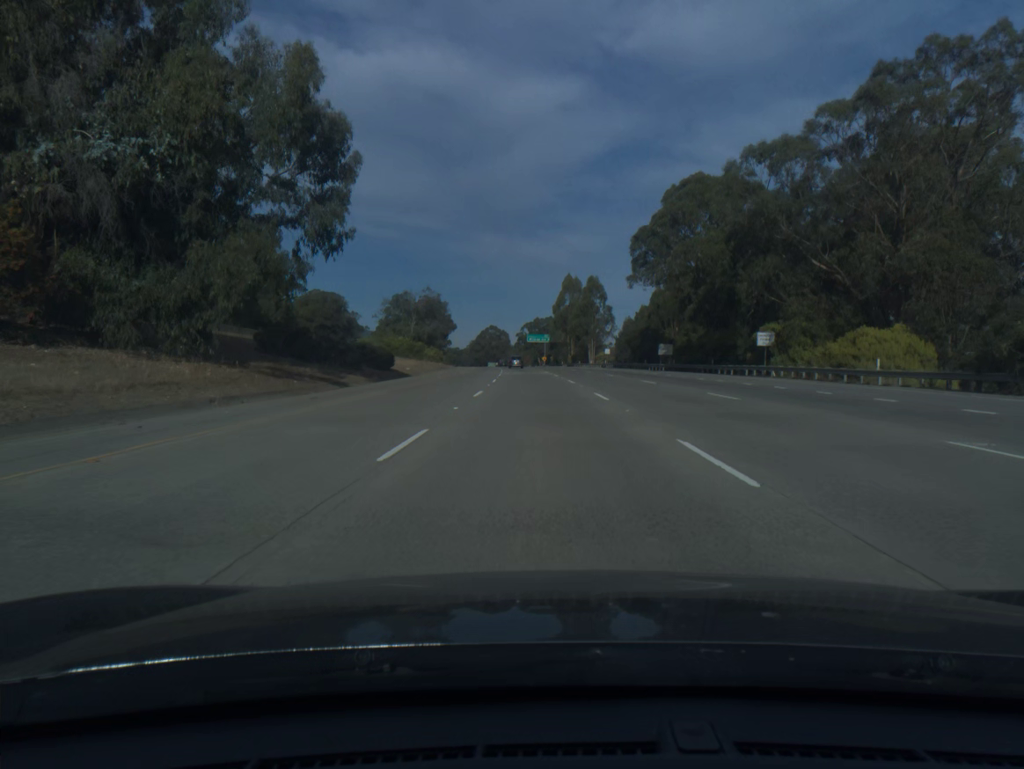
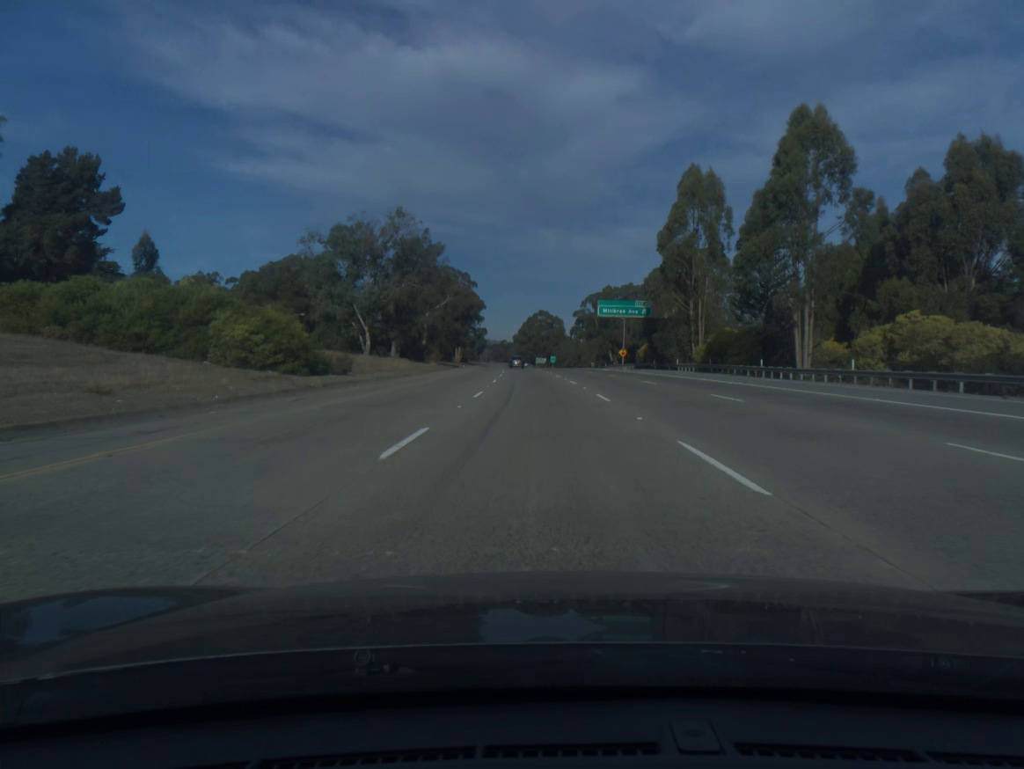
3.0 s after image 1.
(-3.5, +102.5) m; -4°
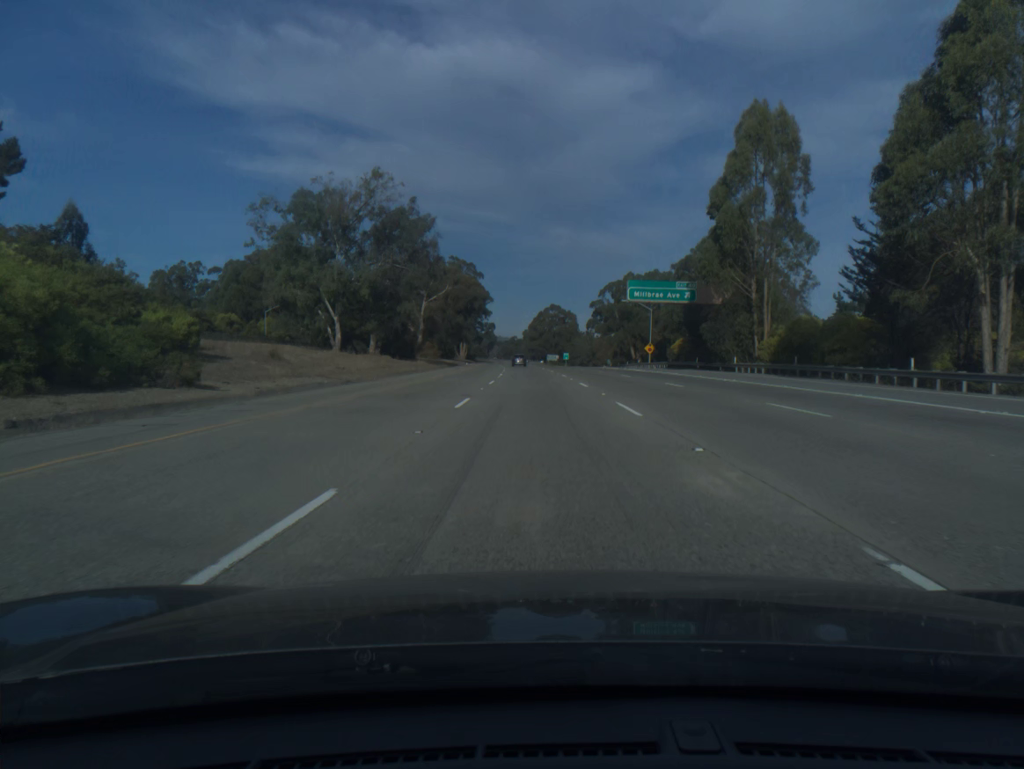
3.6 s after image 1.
(-0.1, +20.6) m; -1°
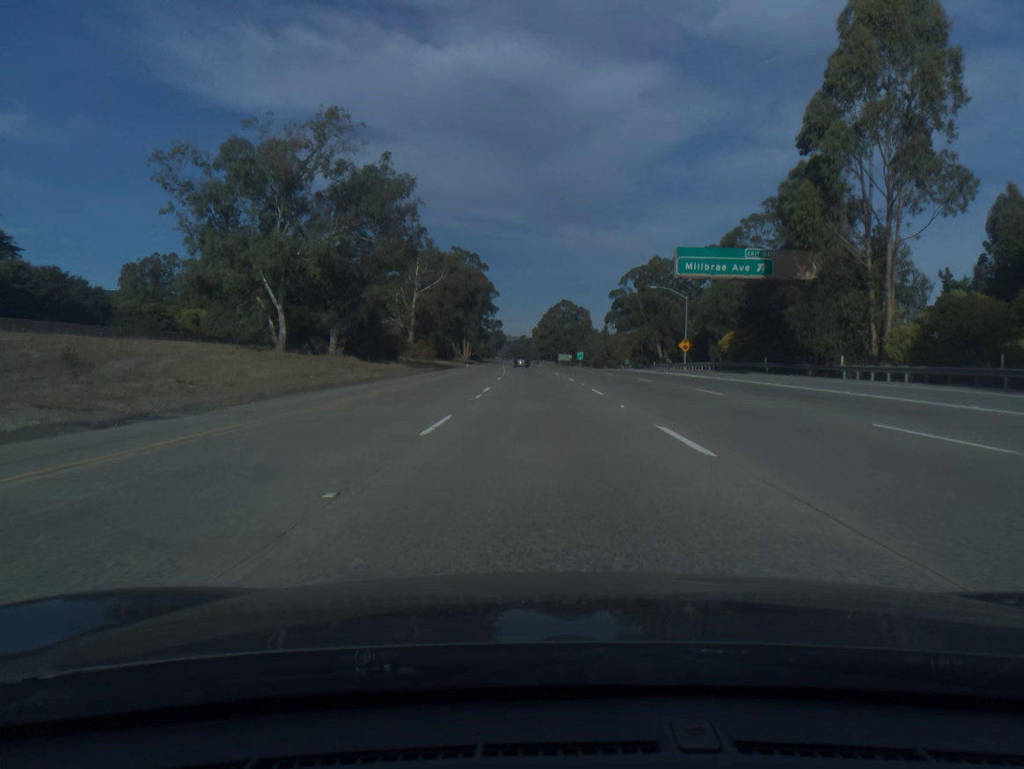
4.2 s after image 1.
(-0.1, +20.6) m; -1°
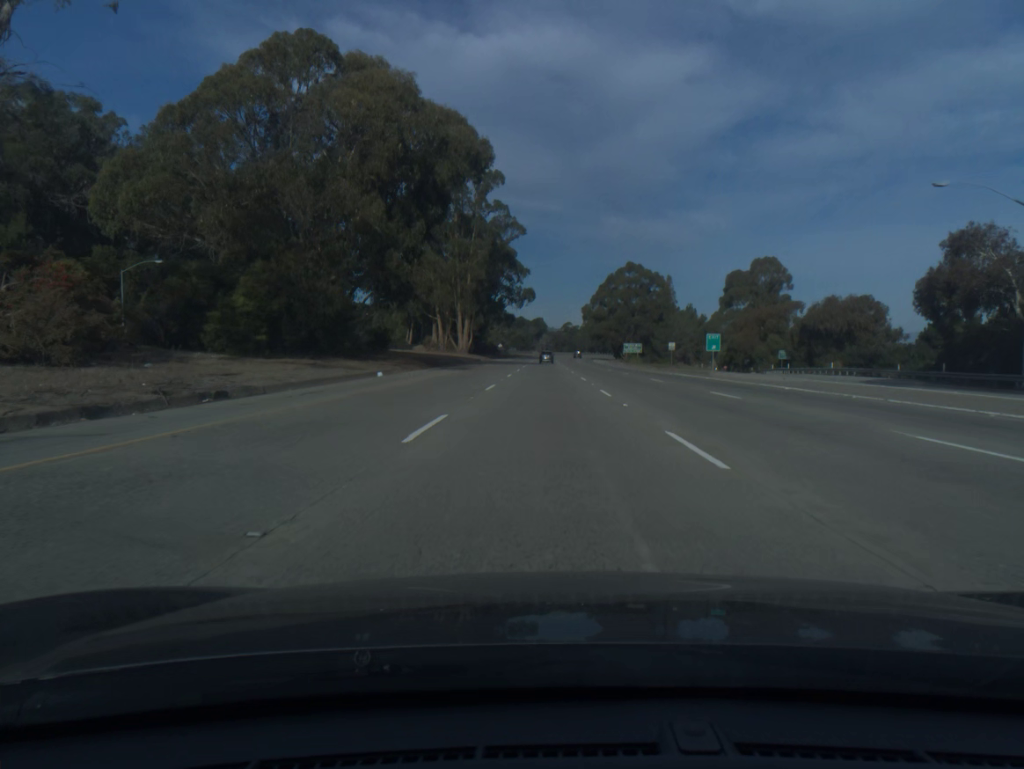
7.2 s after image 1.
(-3.0, +103.1) m; -3°
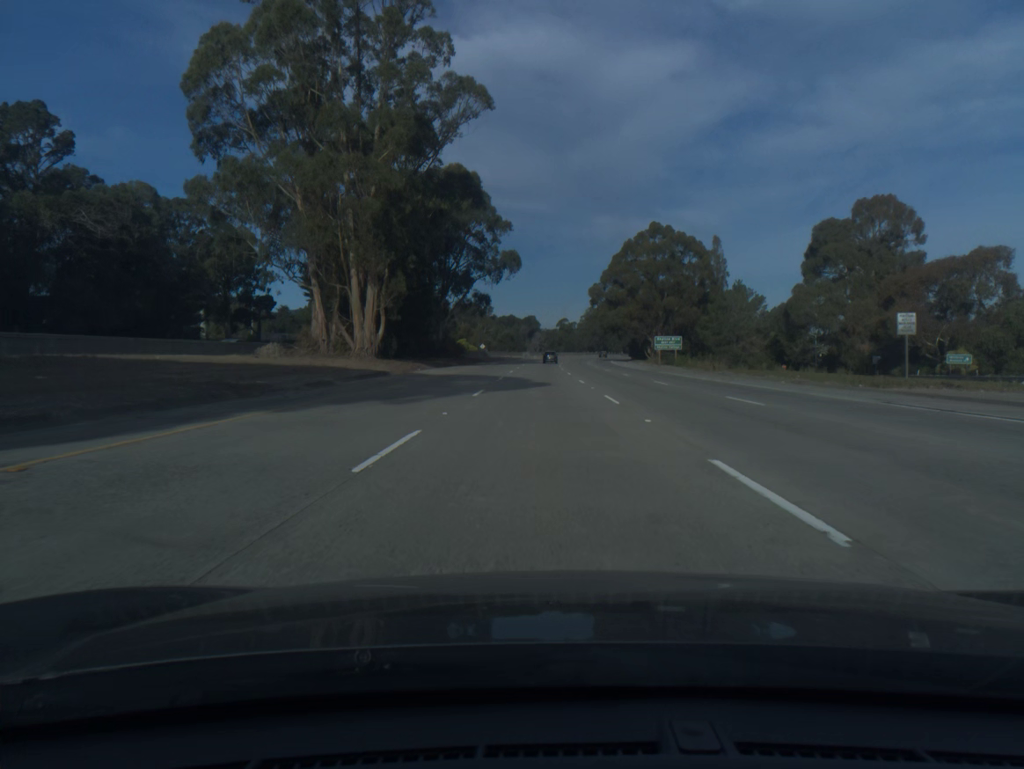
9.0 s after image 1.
(+0.2, +61.8) m; +1°
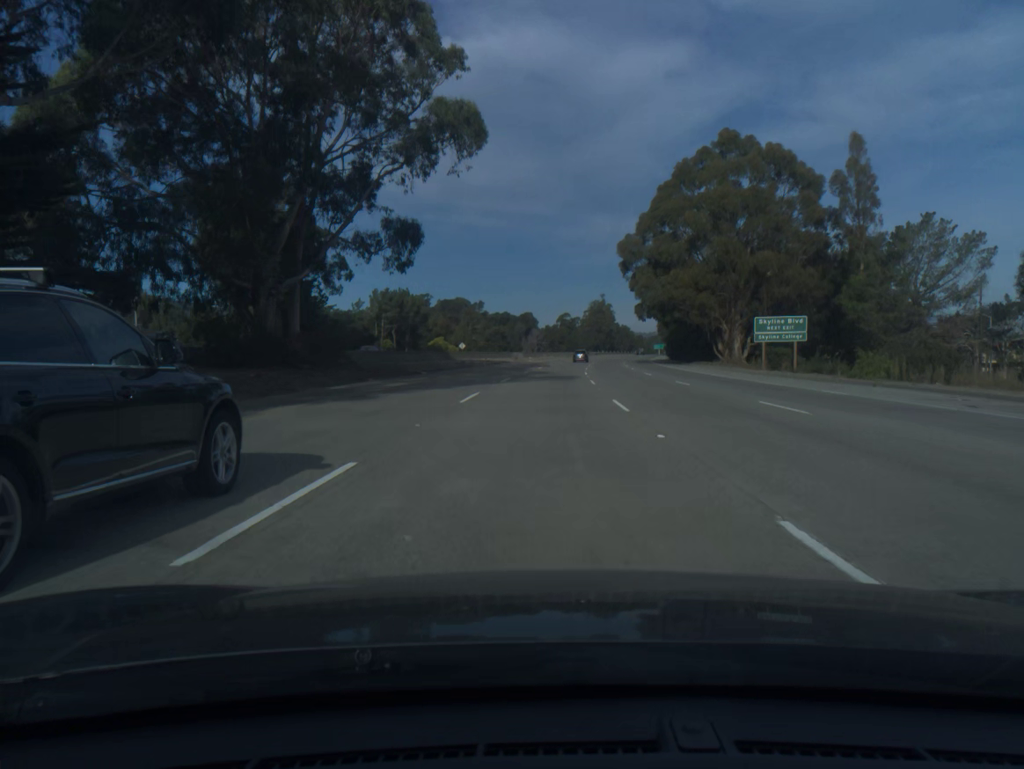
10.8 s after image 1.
(0.0, +61.6) m; 0°
